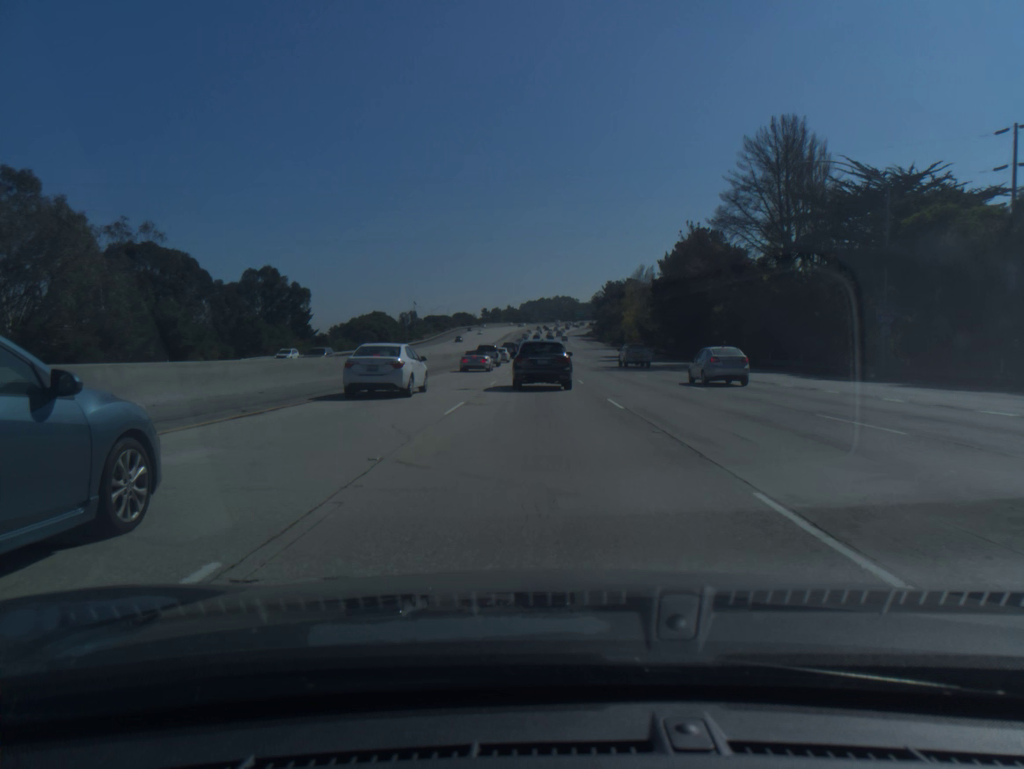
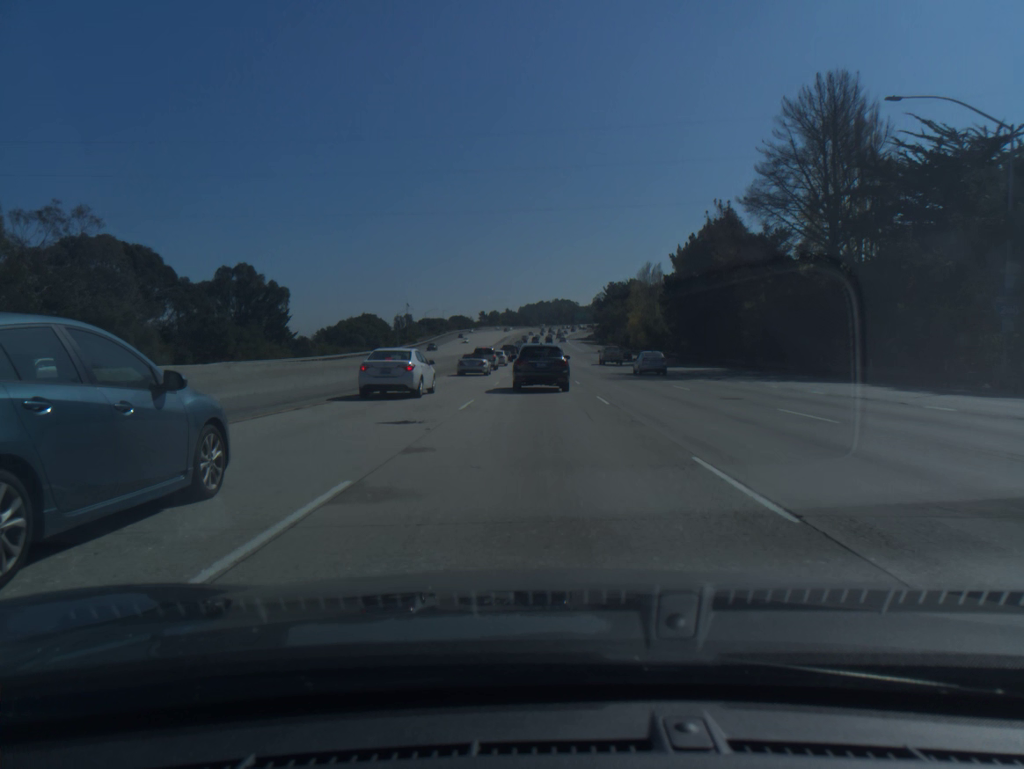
(0.0, +11.5) m; 0°
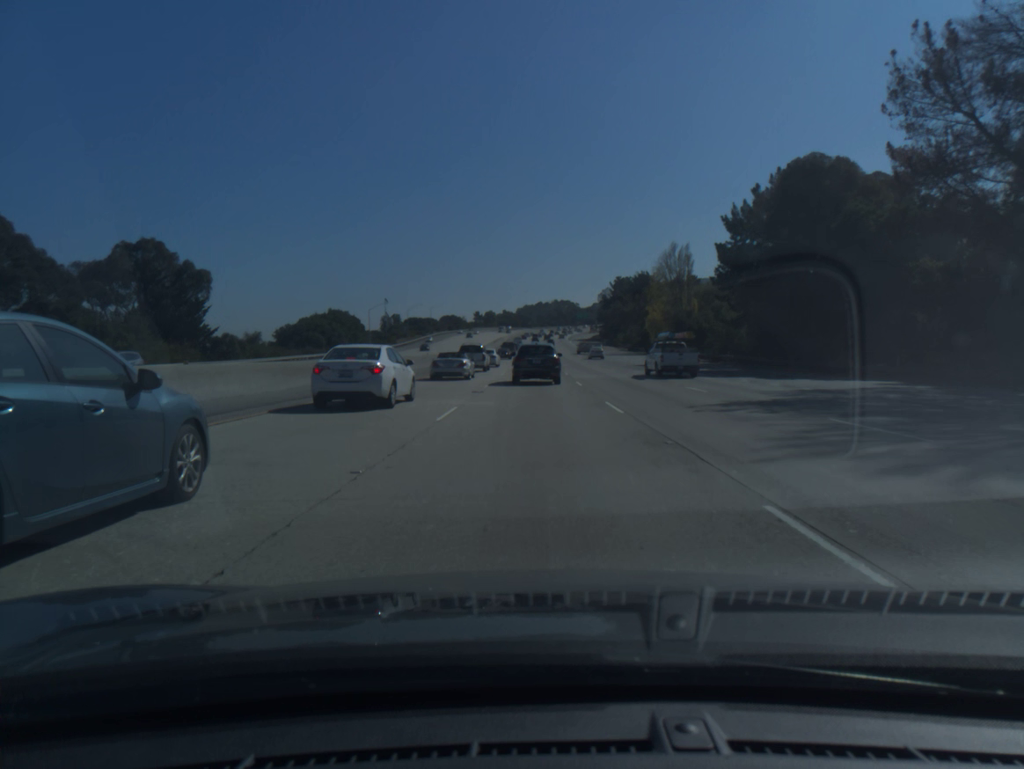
(0.0, +31.8) m; 0°
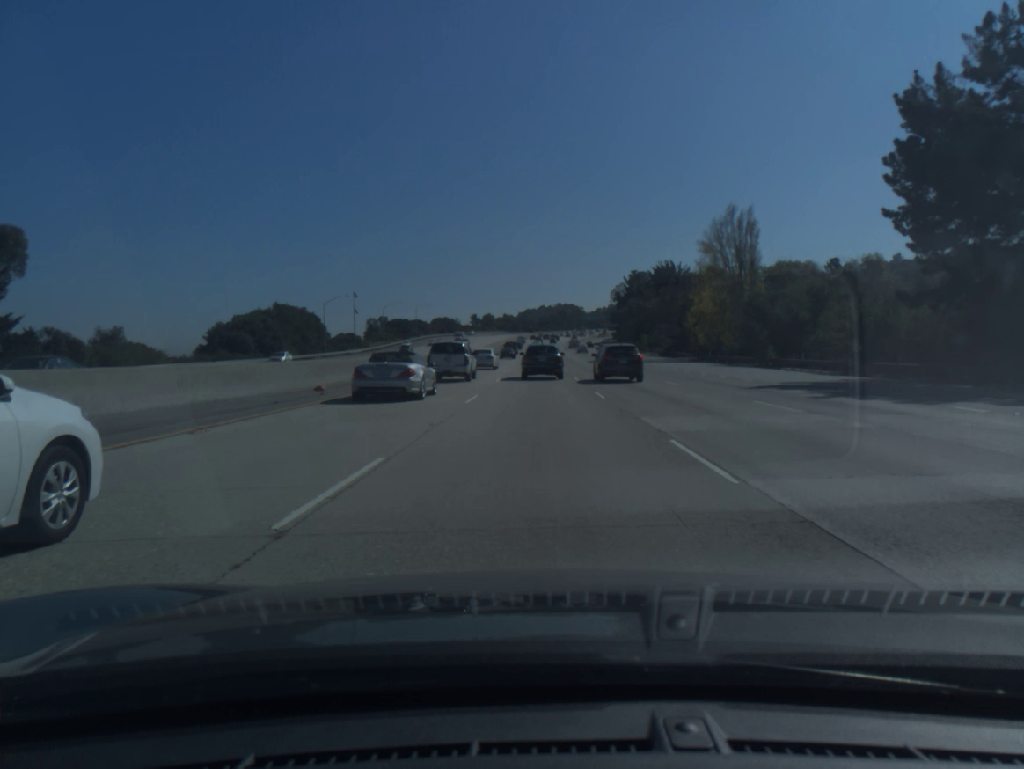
(0.0, +37.2) m; 0°
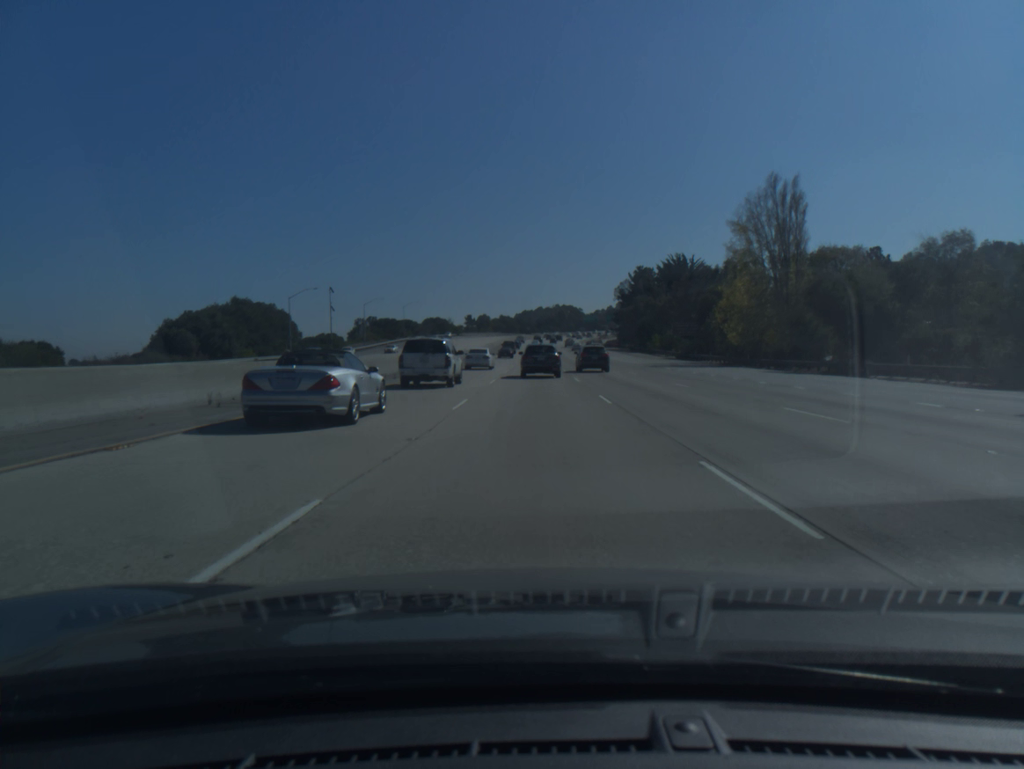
(0.0, +16.8) m; 0°
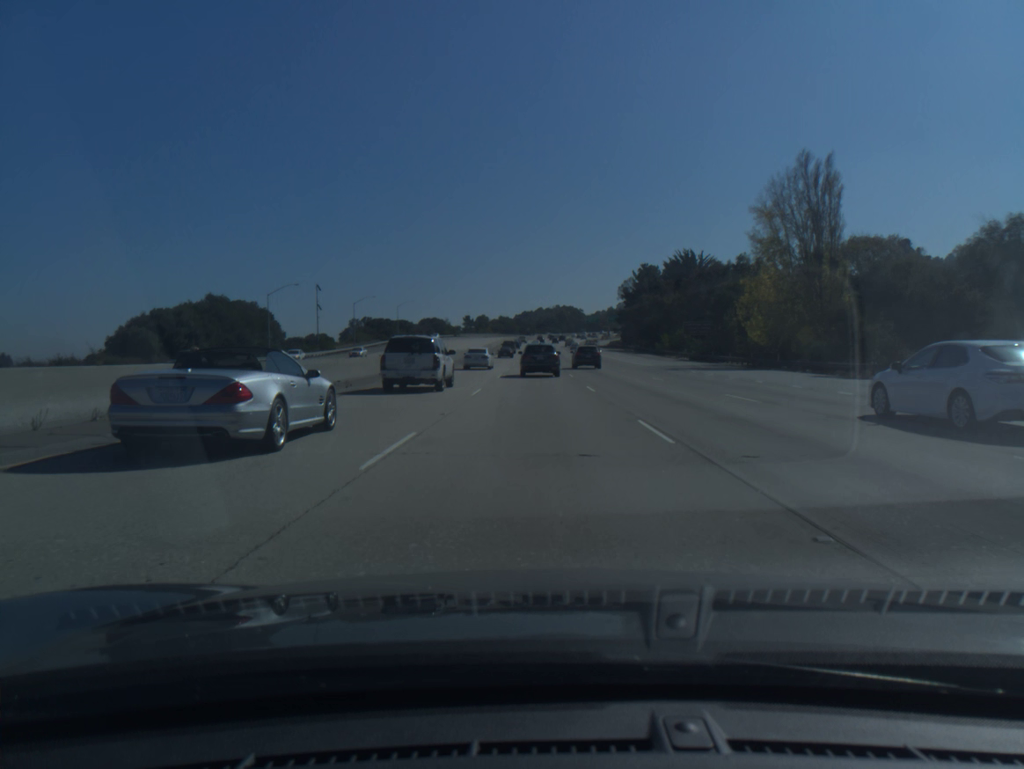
(0.0, +8.8) m; 0°
